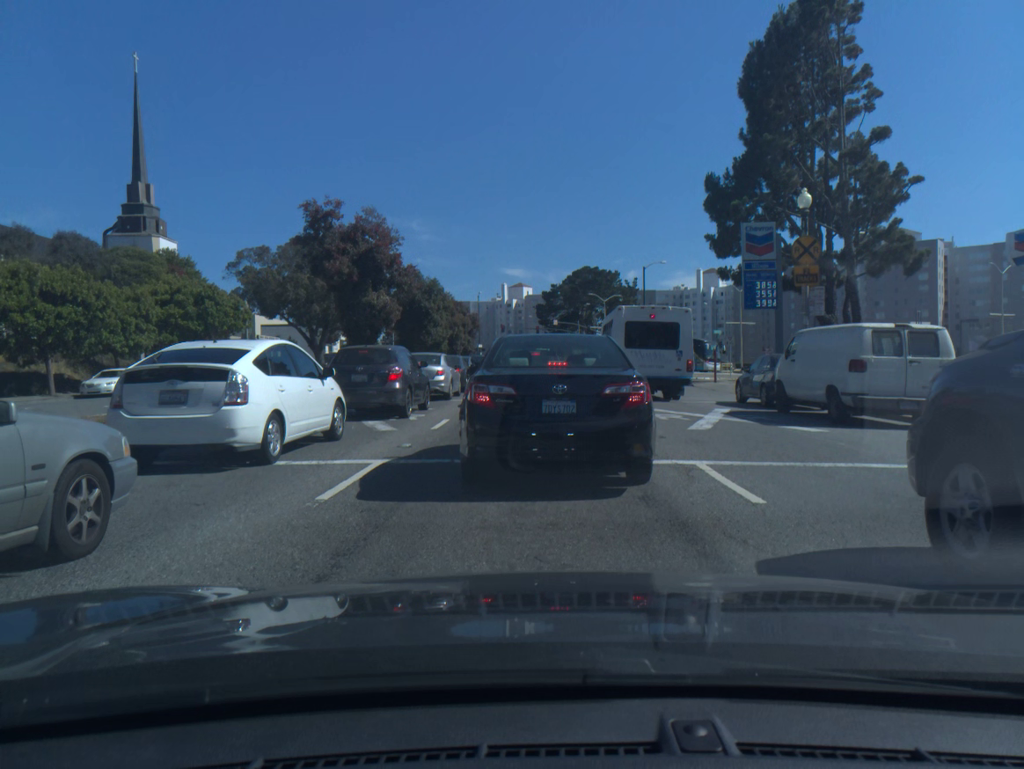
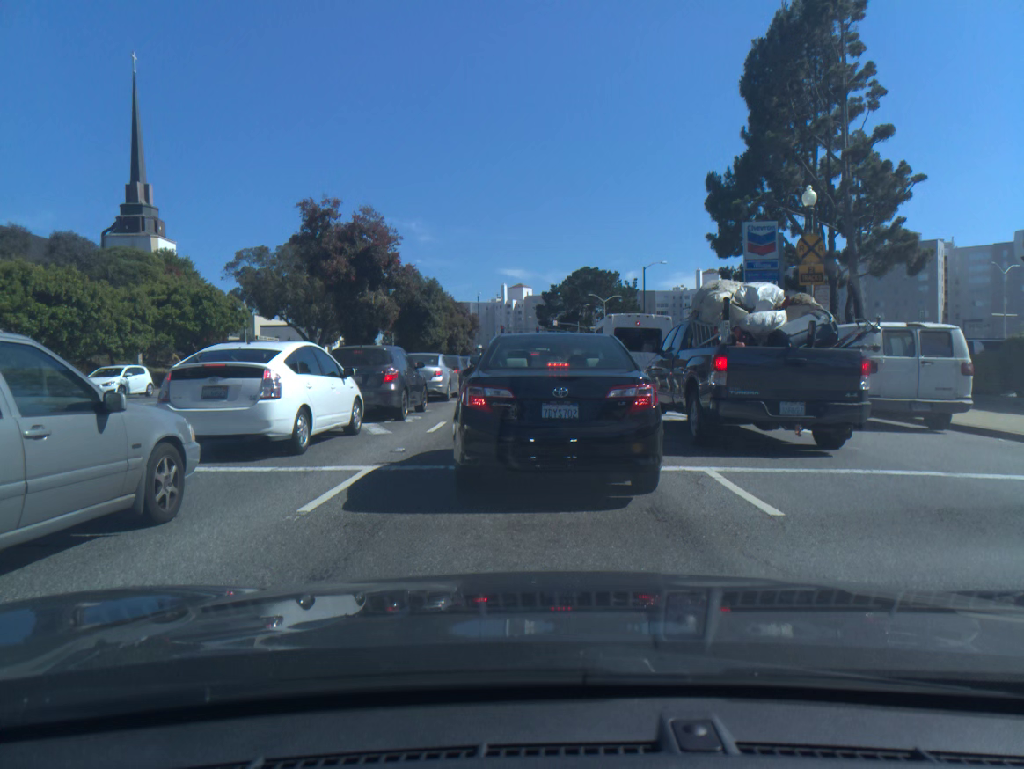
(0.0, +0.5) m; 0°
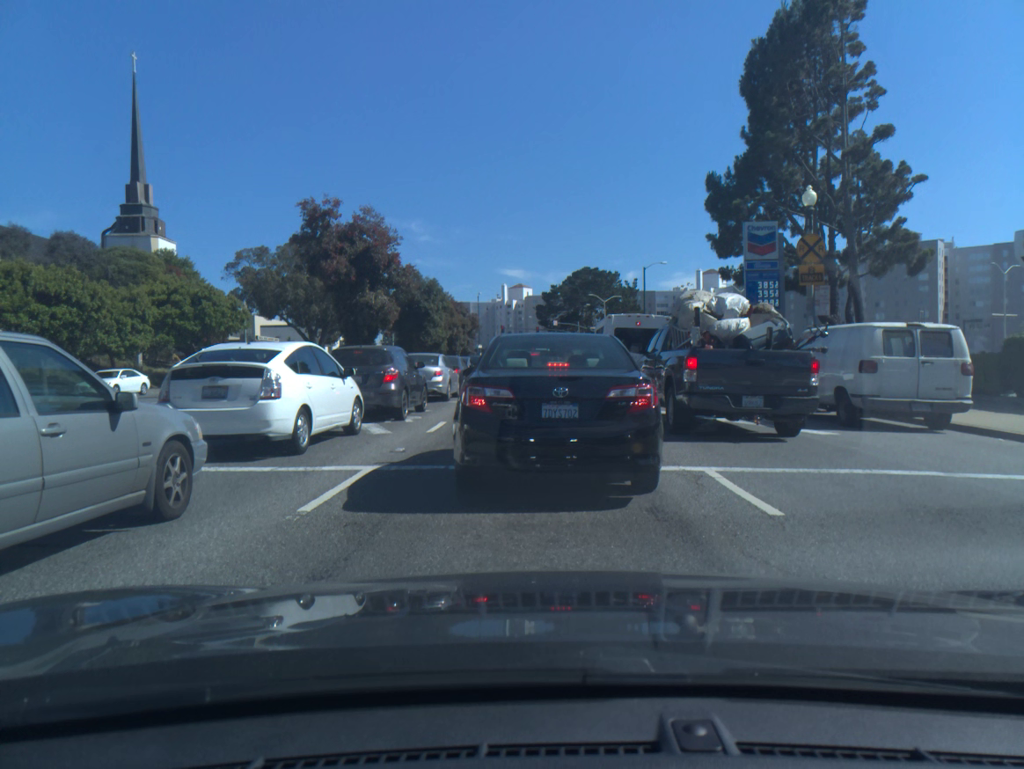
(0.0, 0.0) m; 0°
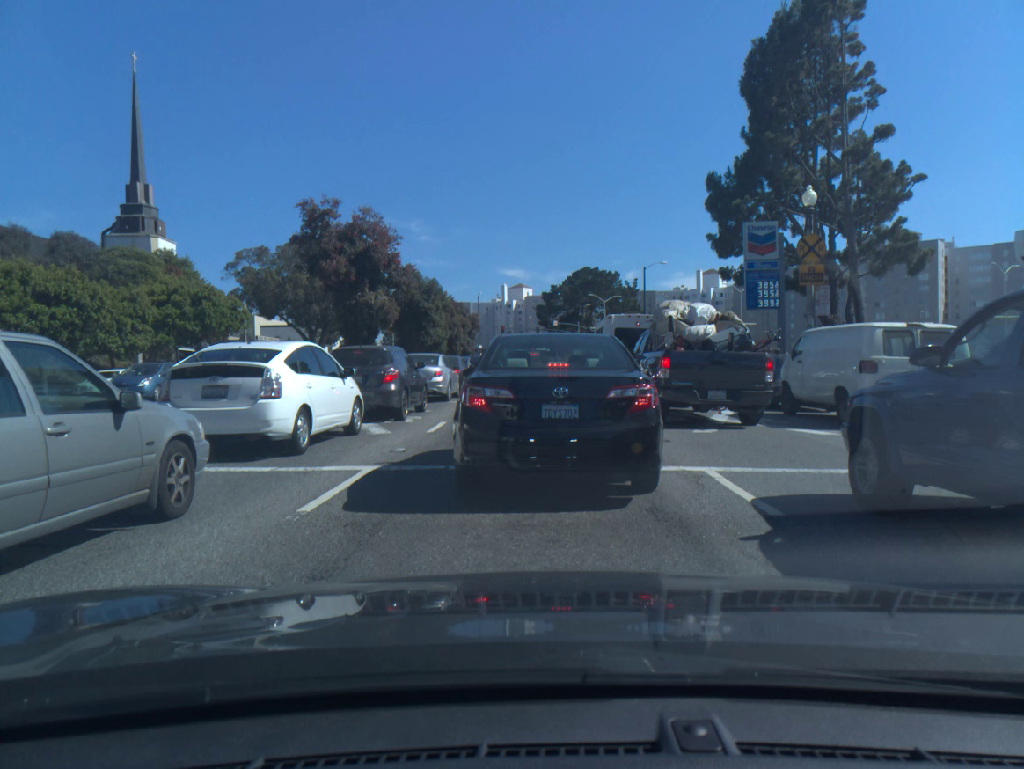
(0.0, 0.0) m; 0°
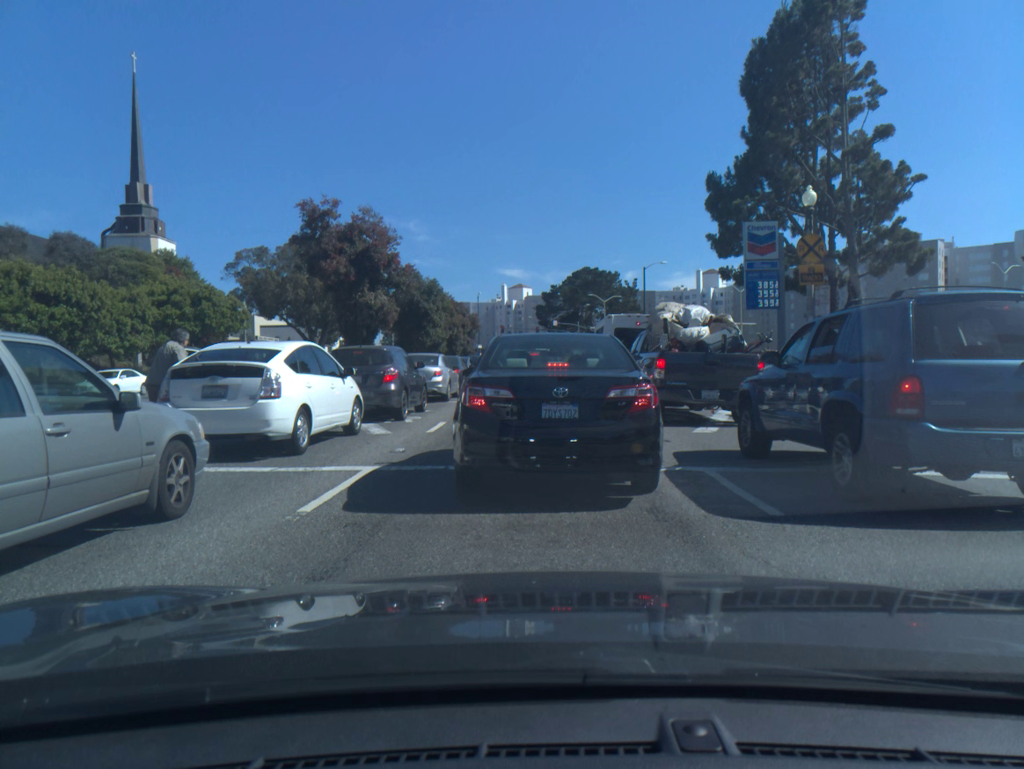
(0.0, 0.0) m; 0°
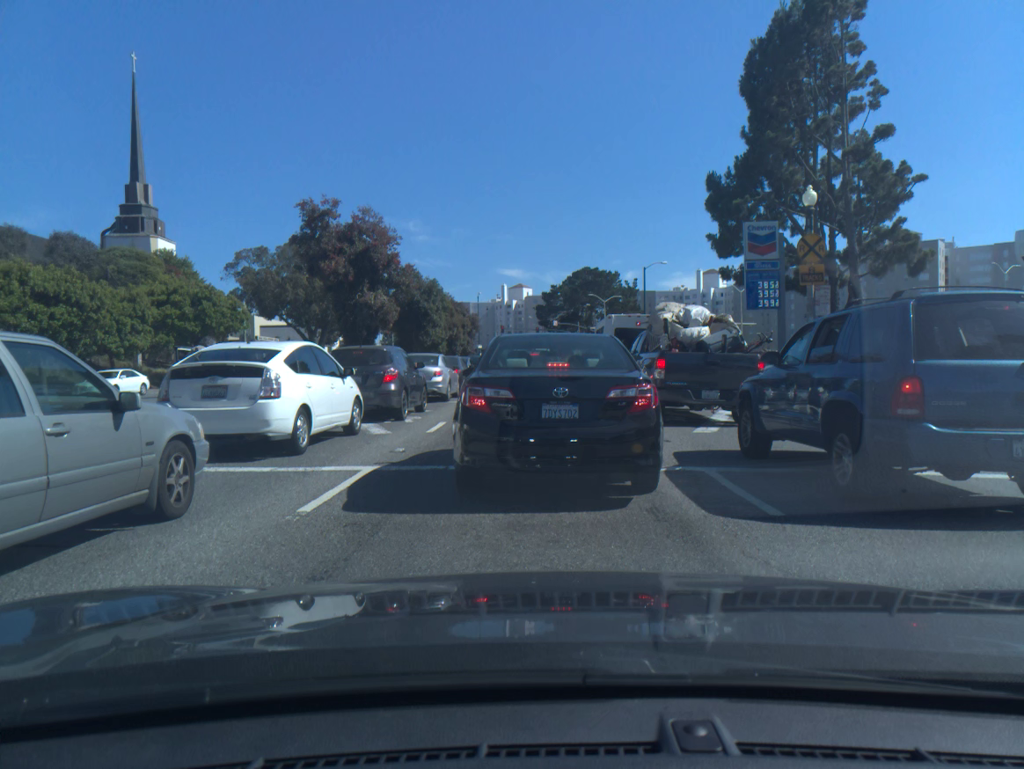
(0.0, 0.0) m; 0°
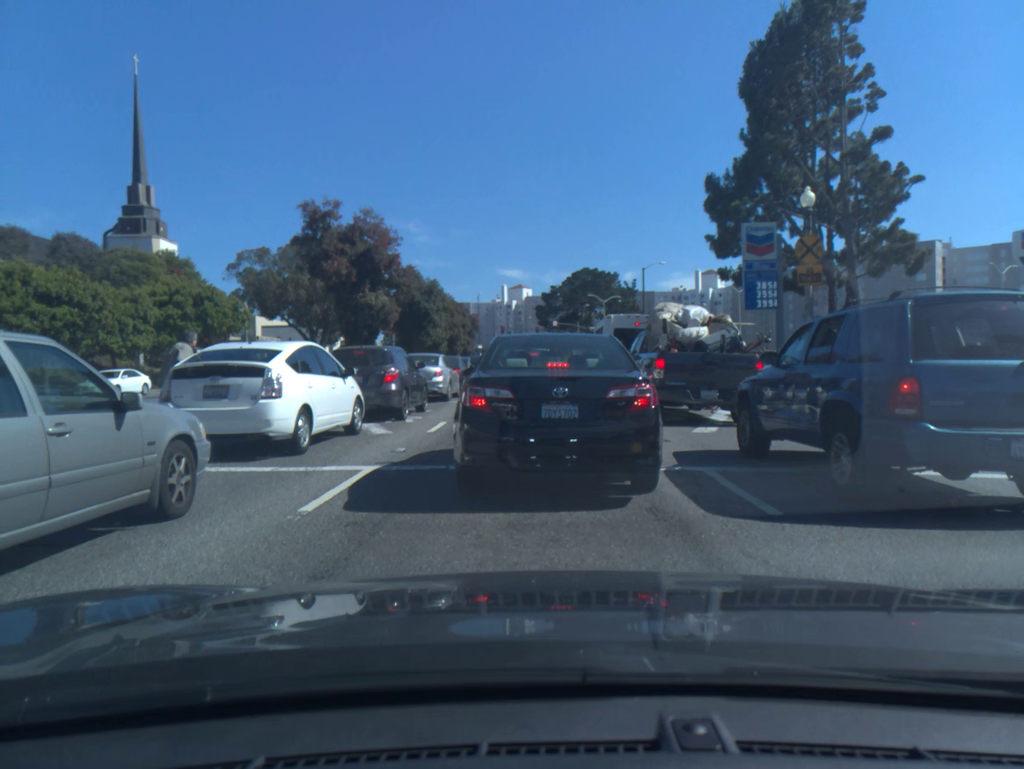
(0.0, 0.0) m; 0°
